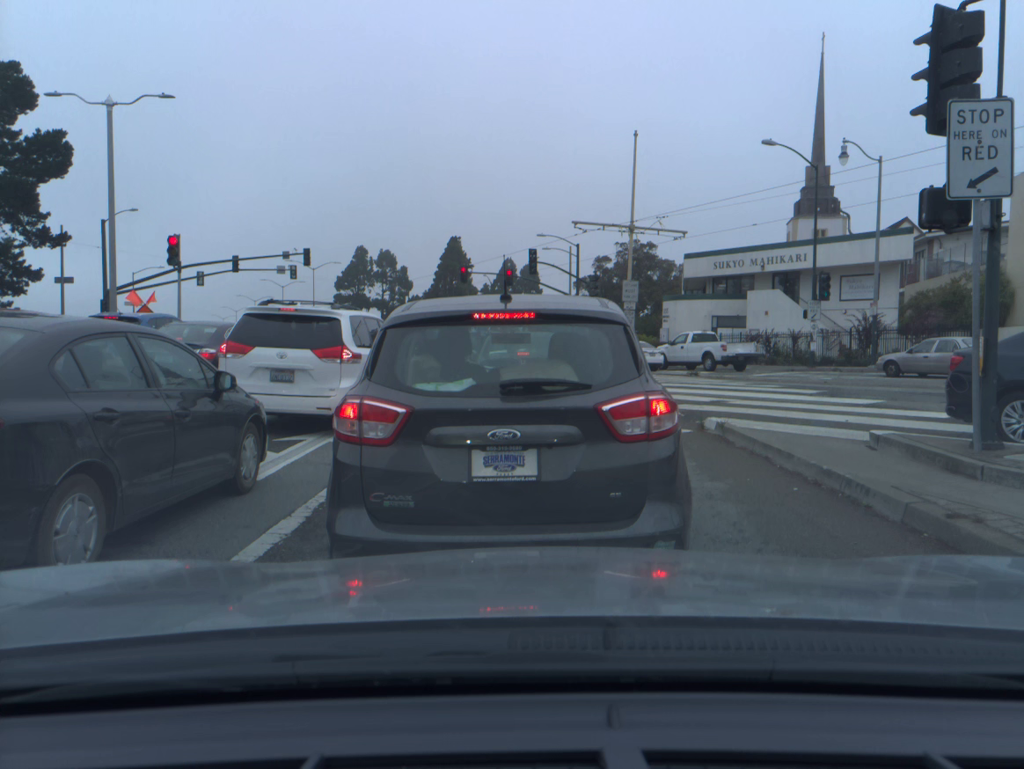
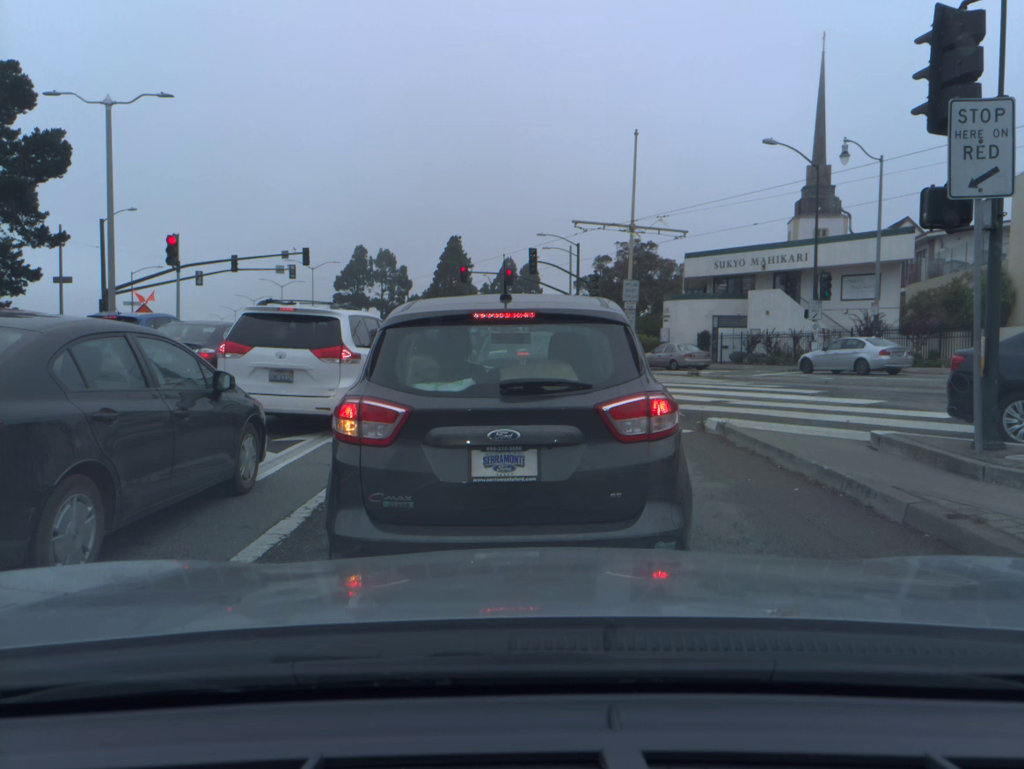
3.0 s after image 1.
(0.0, 0.0) m; 0°
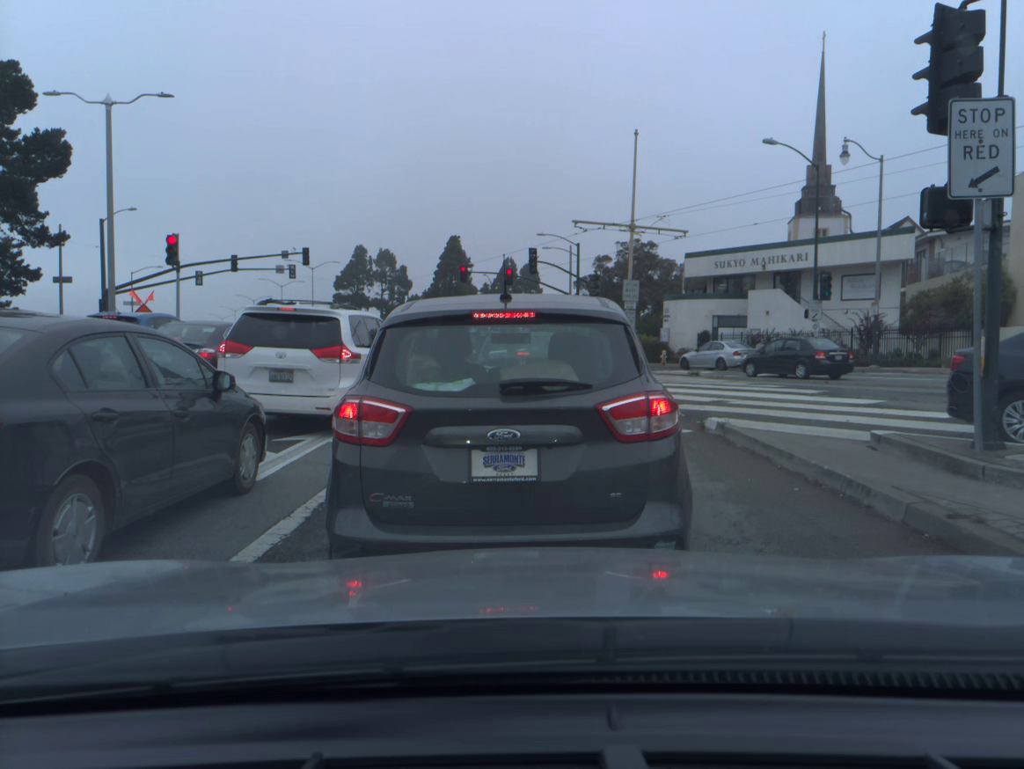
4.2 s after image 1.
(0.0, 0.0) m; 0°
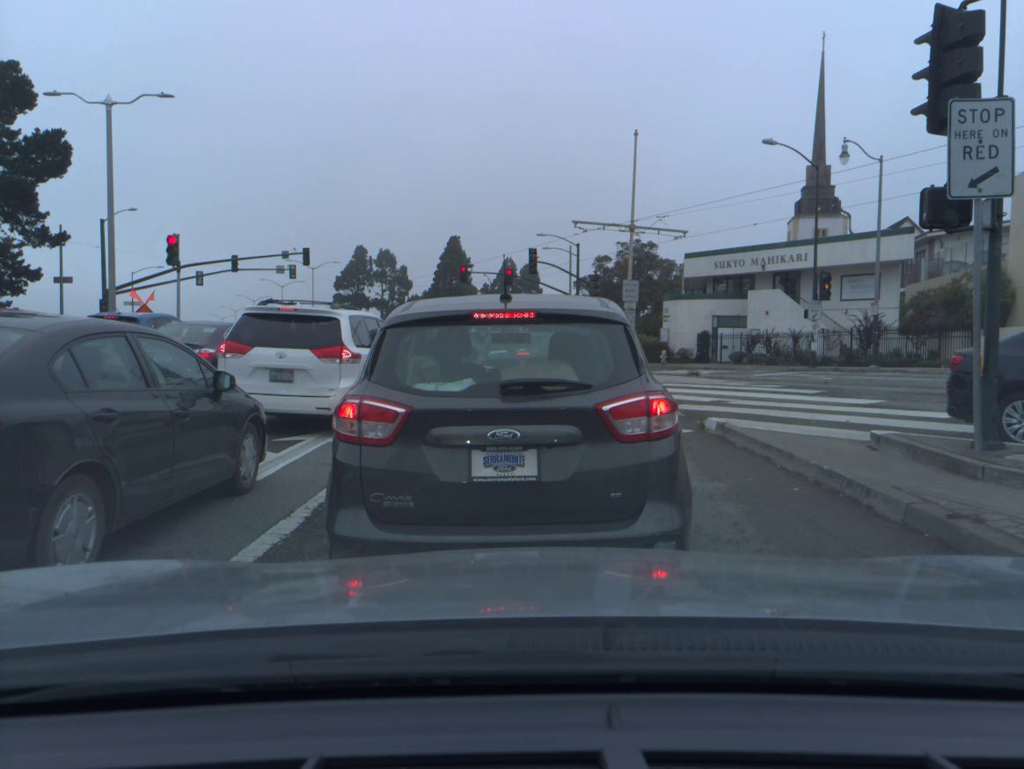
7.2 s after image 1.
(0.0, 0.0) m; 0°
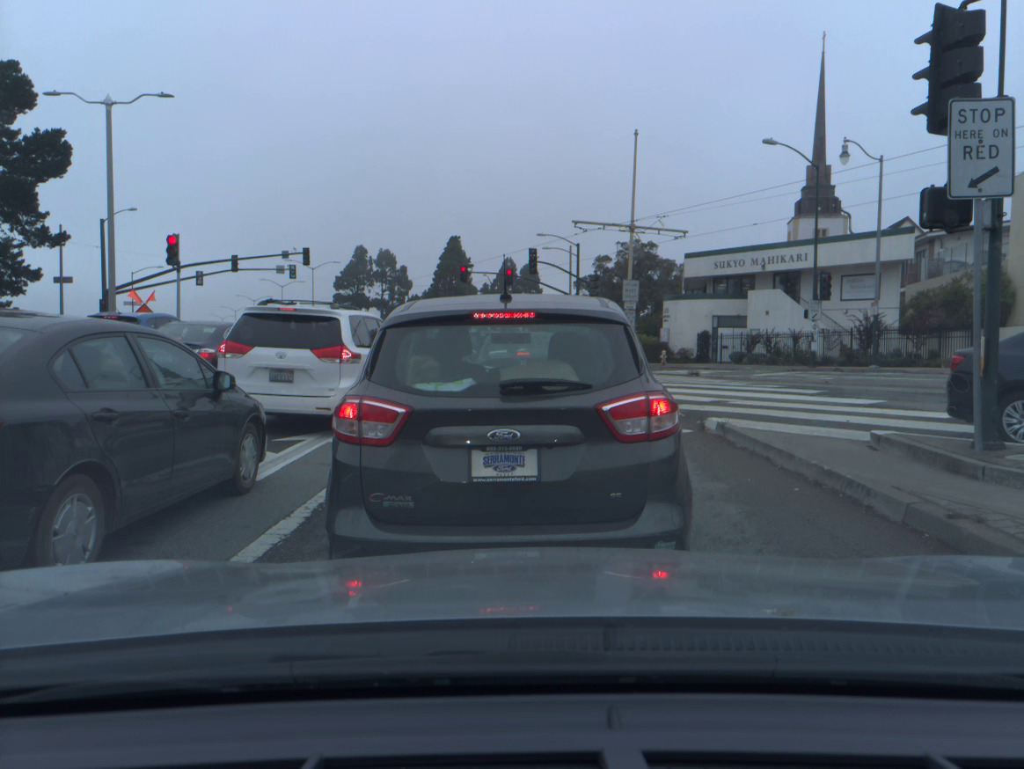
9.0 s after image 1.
(0.0, 0.0) m; 0°
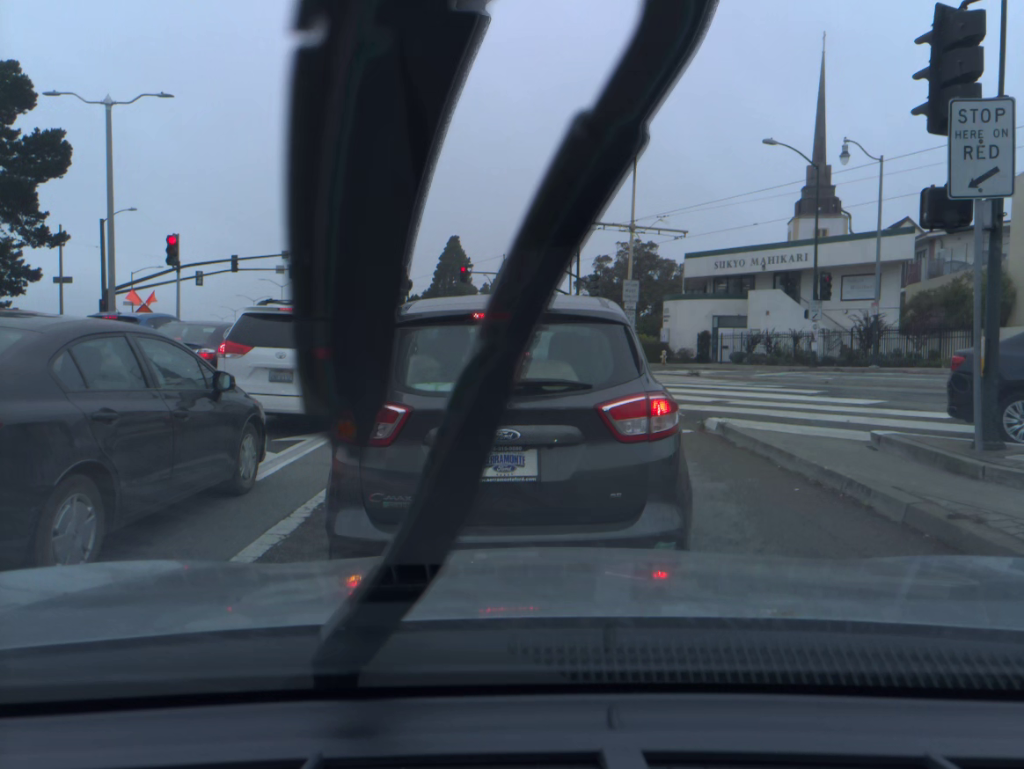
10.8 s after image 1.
(0.0, 0.0) m; 0°
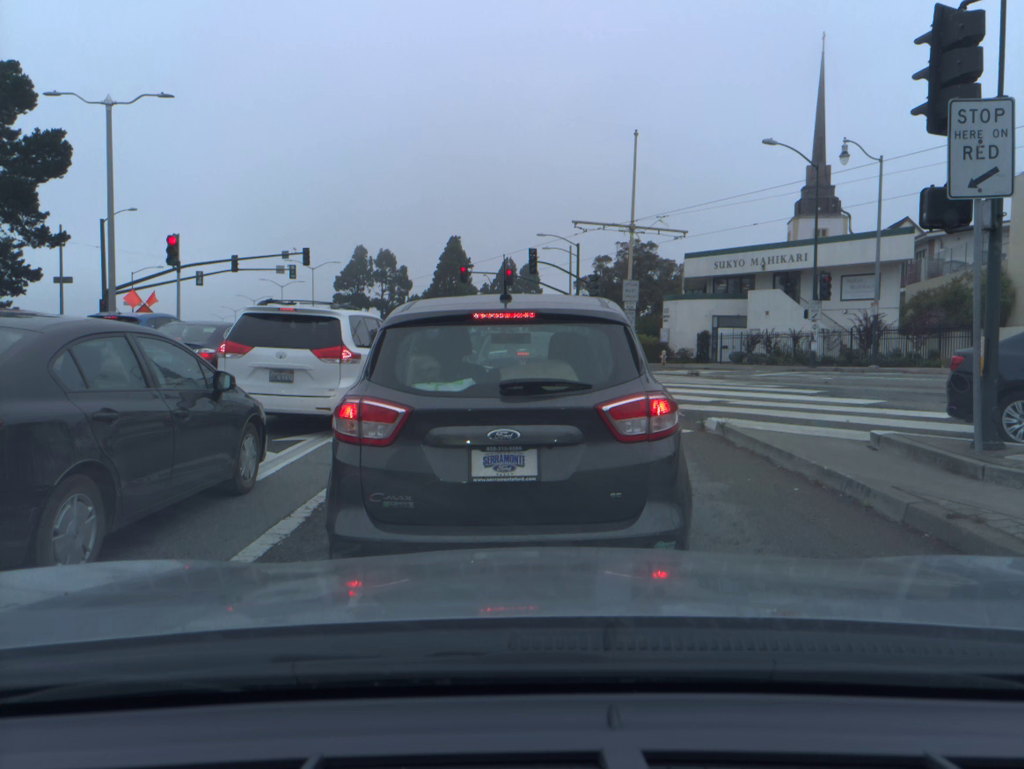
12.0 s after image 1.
(0.0, 0.0) m; 0°
